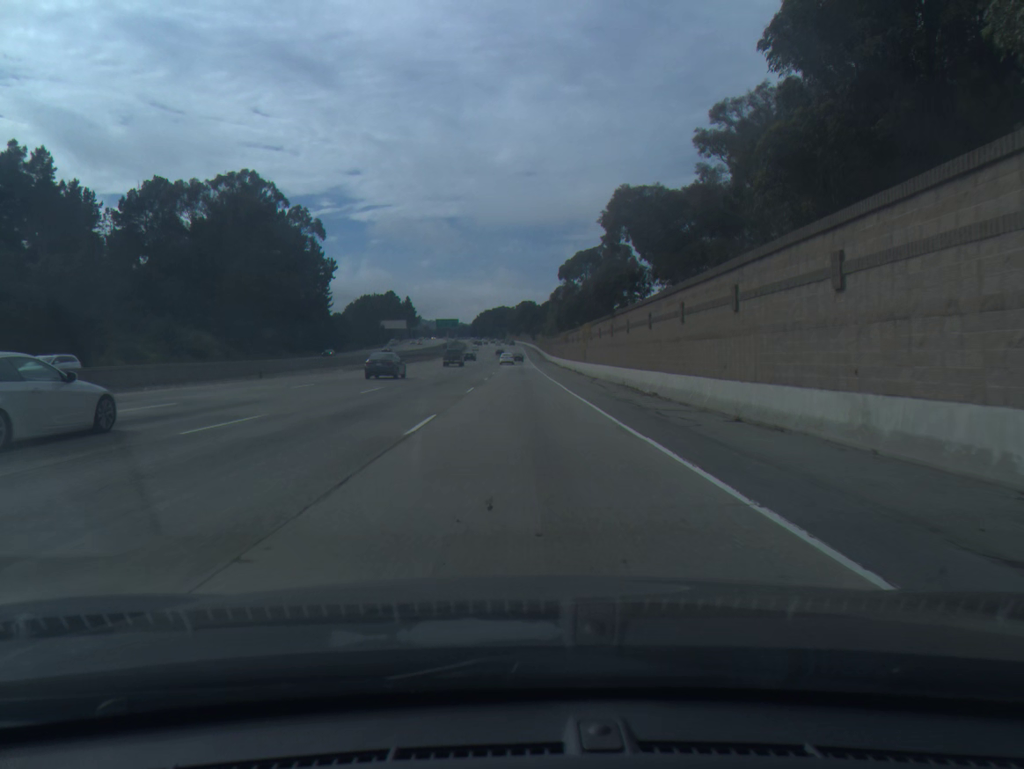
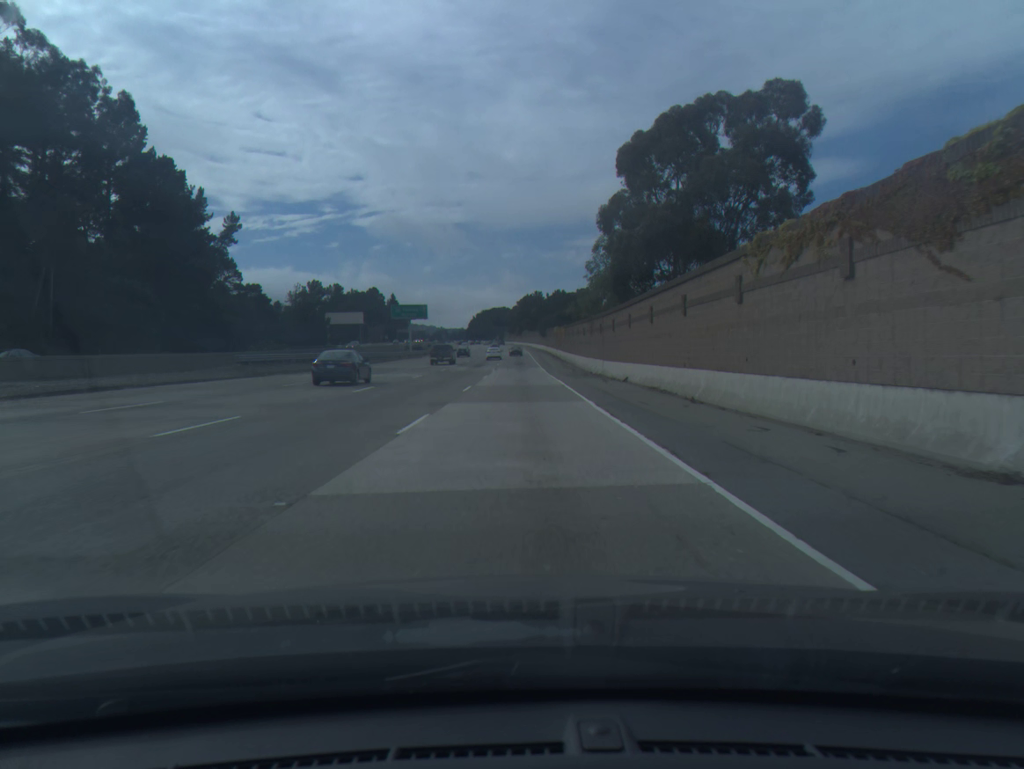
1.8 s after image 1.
(0.0, +73.5) m; 0°
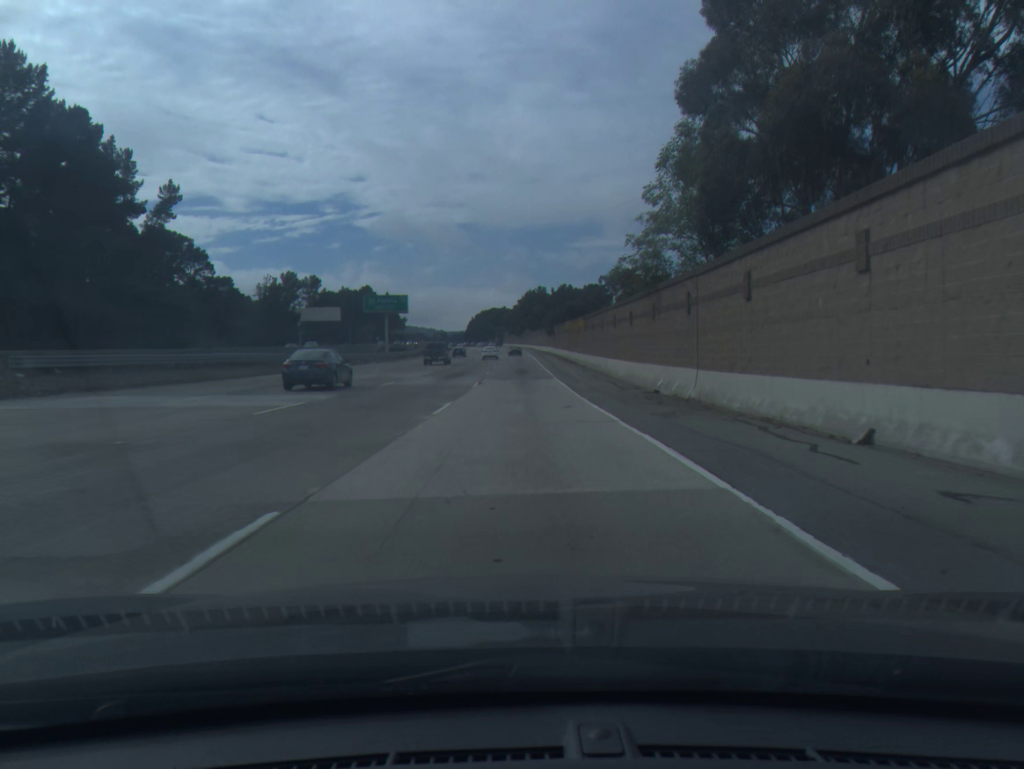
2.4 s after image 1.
(0.0, +24.7) m; 0°
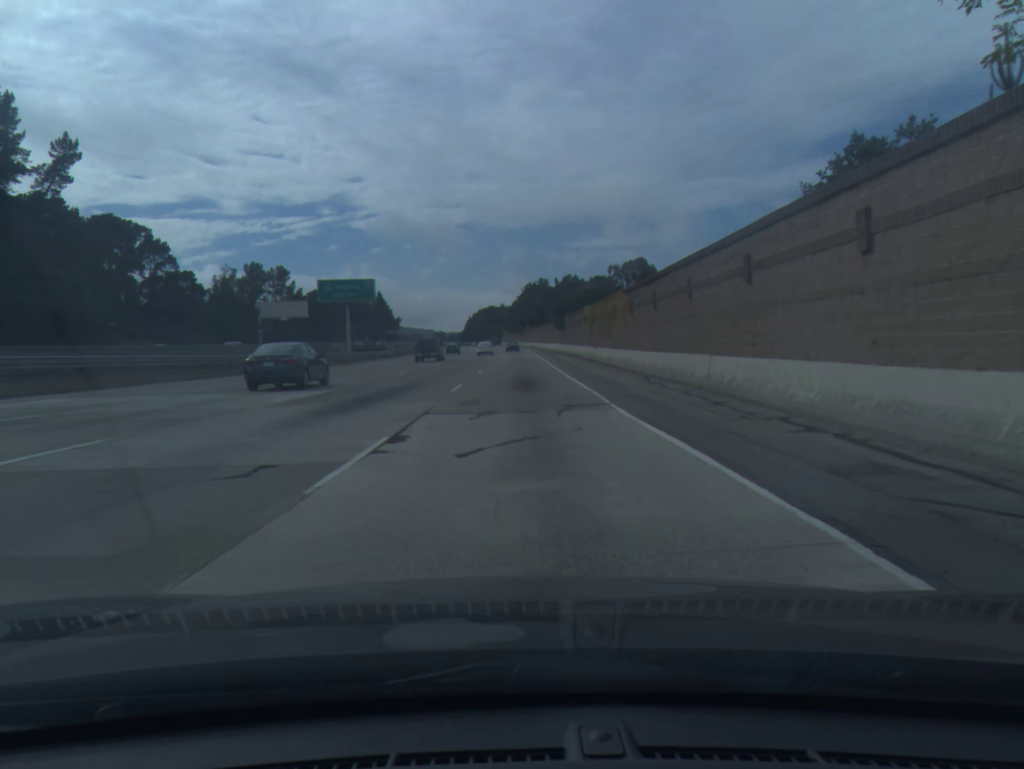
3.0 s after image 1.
(0.0, +24.6) m; 0°
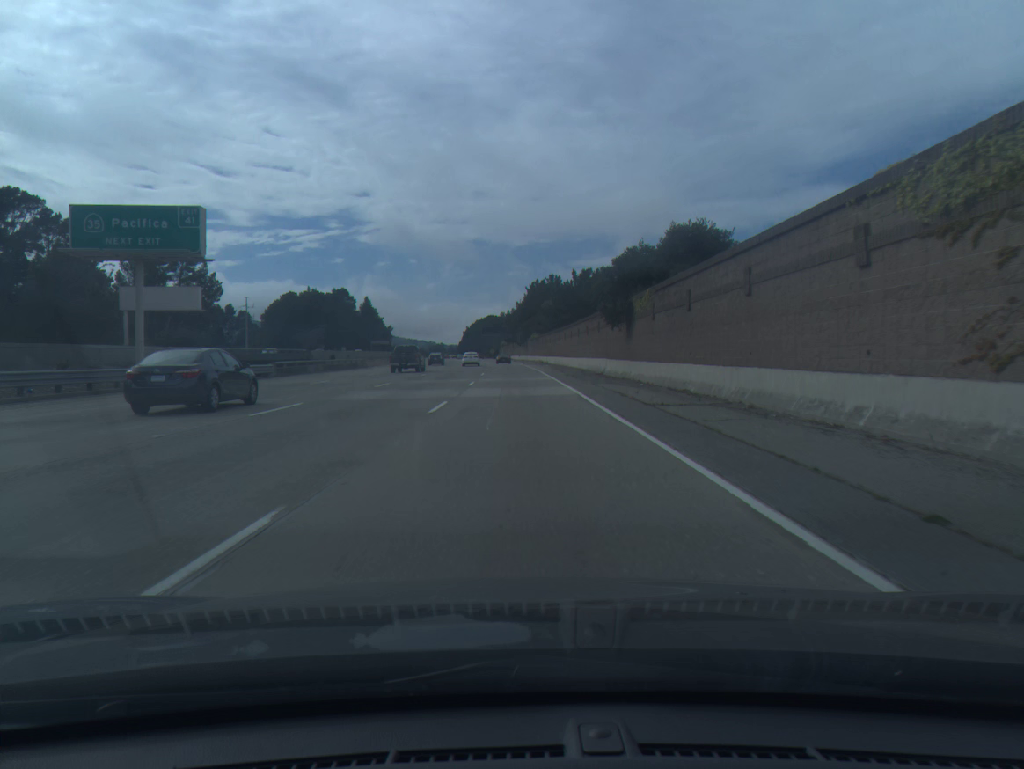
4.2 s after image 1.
(-0.1, +48.6) m; 0°
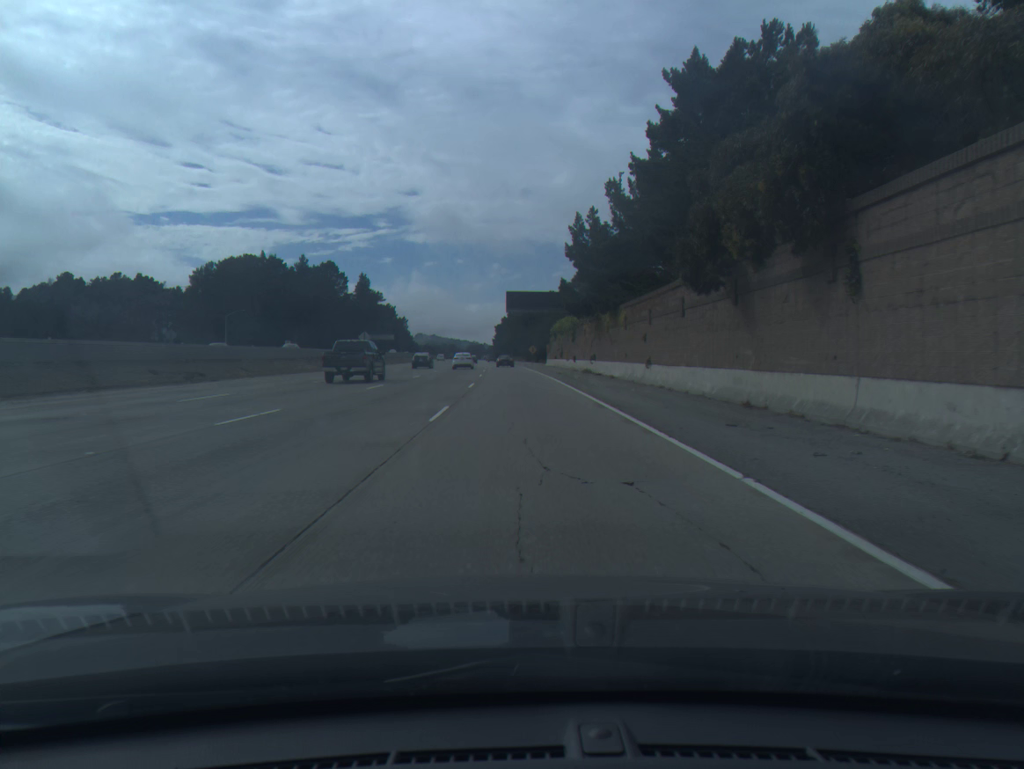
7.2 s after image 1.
(-3.1, +119.6) m; -3°
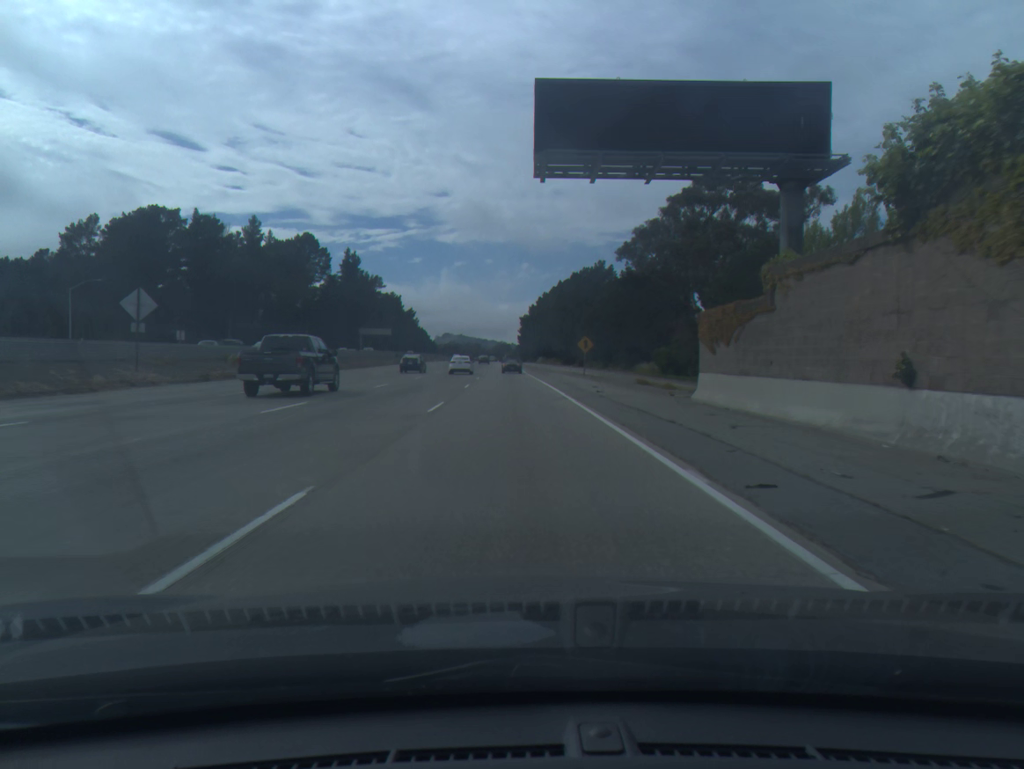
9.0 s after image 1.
(-1.0, +69.6) m; -2°
